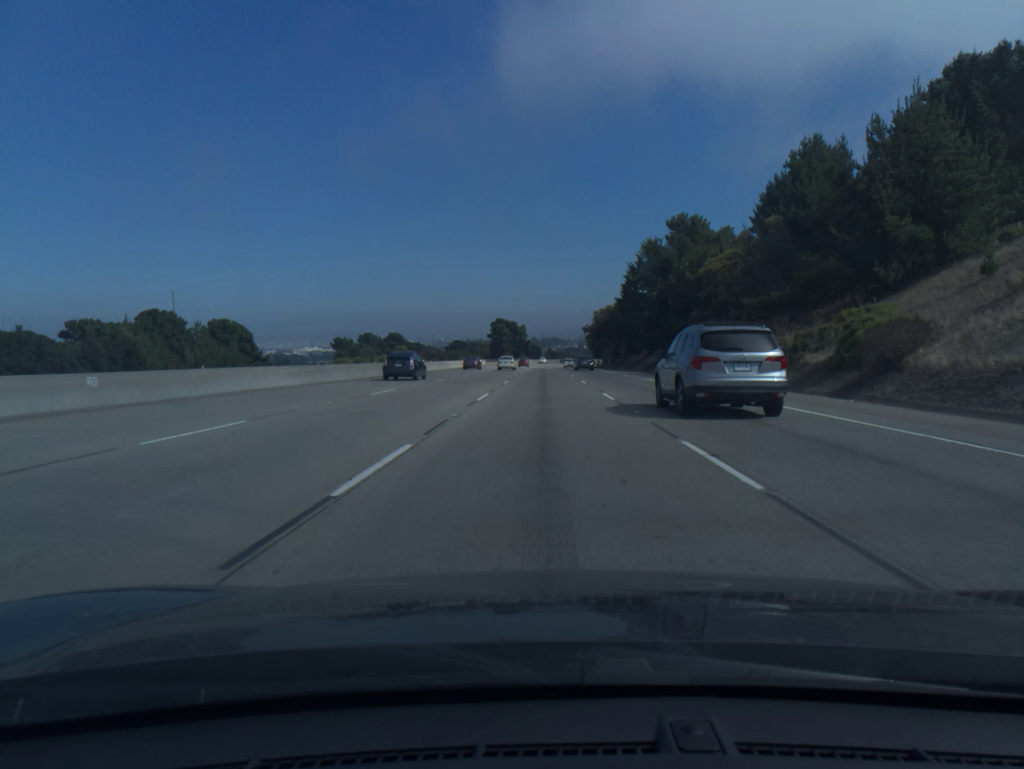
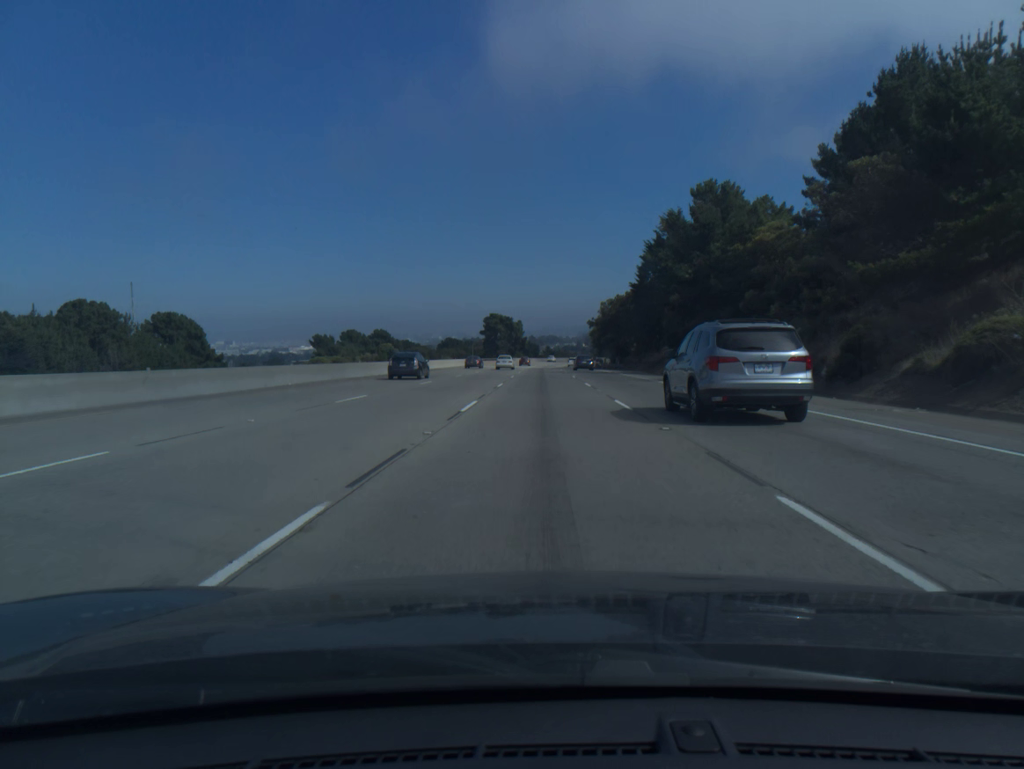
(0.0, +18.9) m; 0°
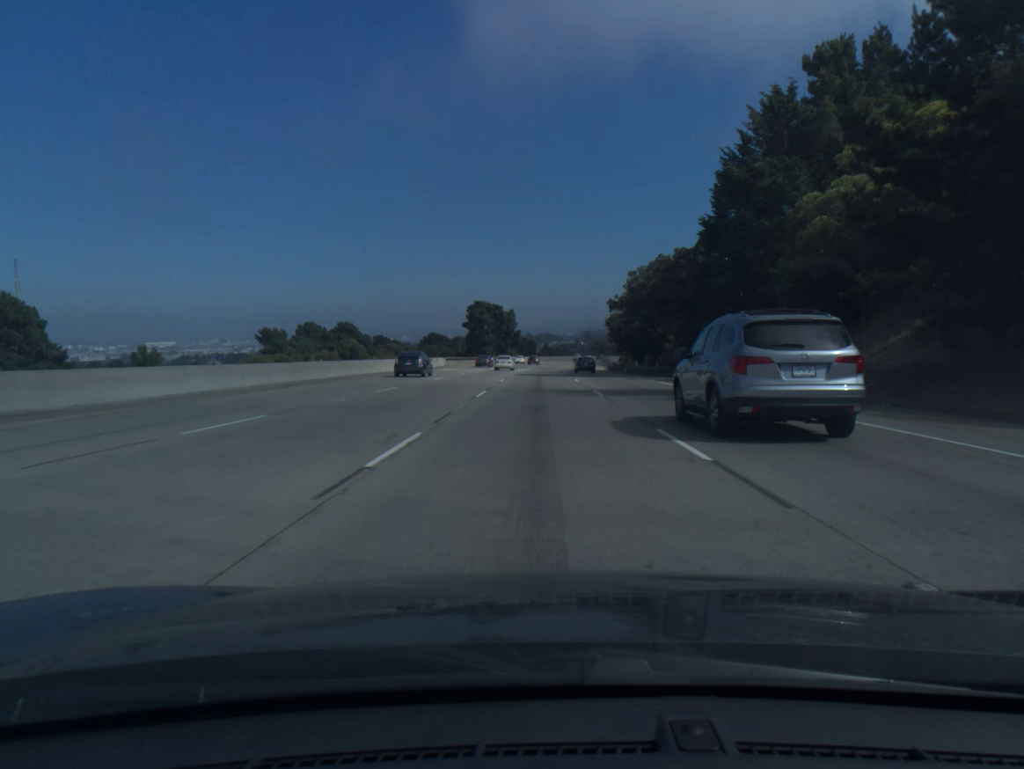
(+0.1, +37.7) m; 0°
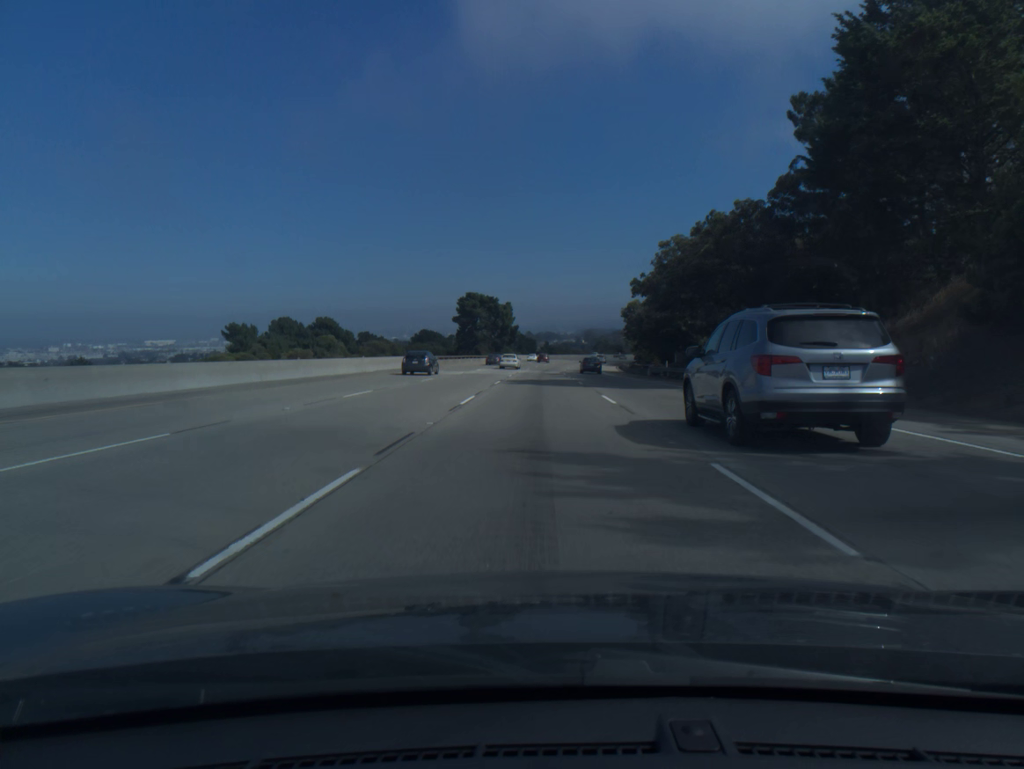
(0.0, +18.9) m; 0°
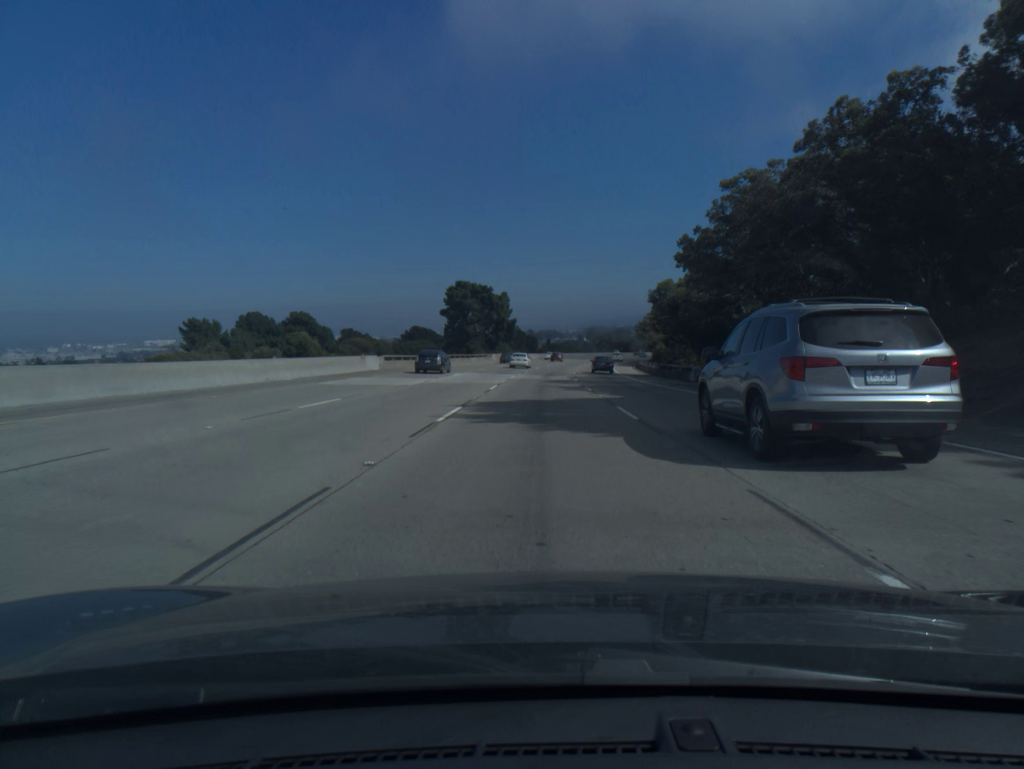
(0.0, +18.9) m; 0°
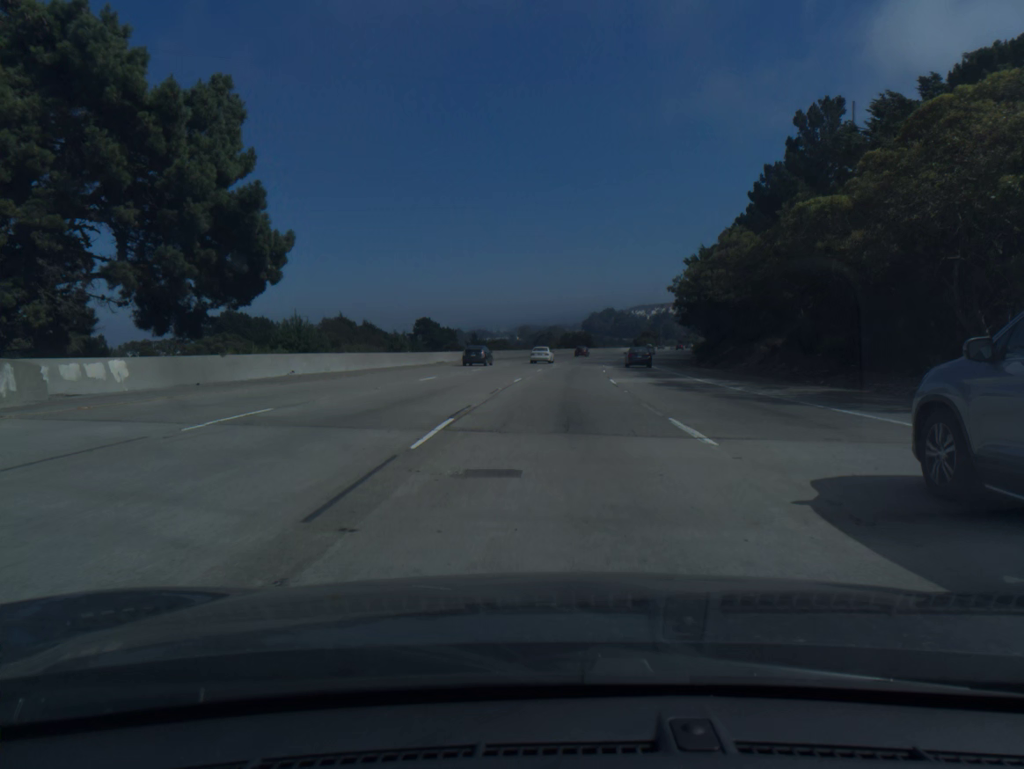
(+2.5, +94.2) m; +5°
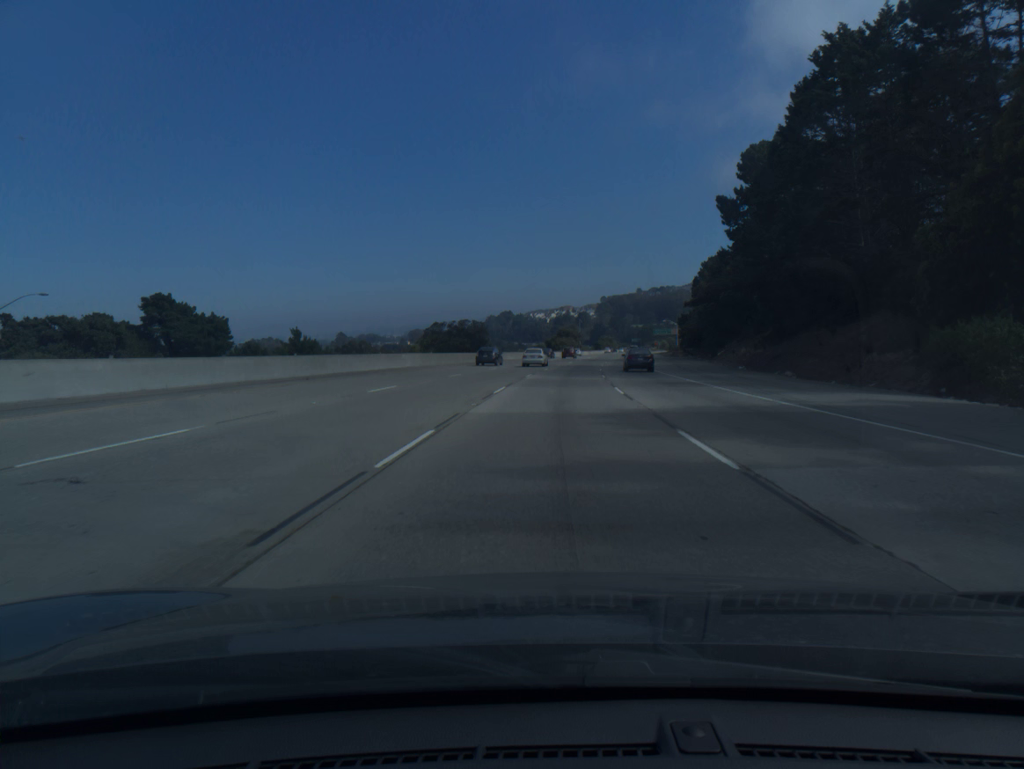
(+6.4, +93.9) m; +7°
